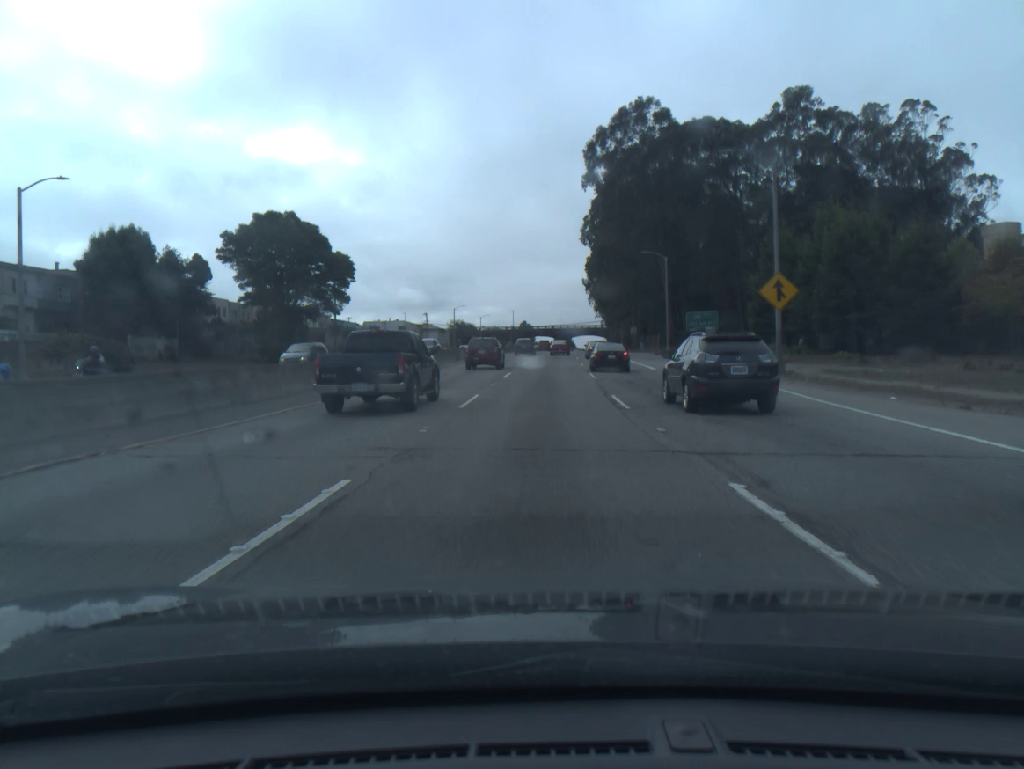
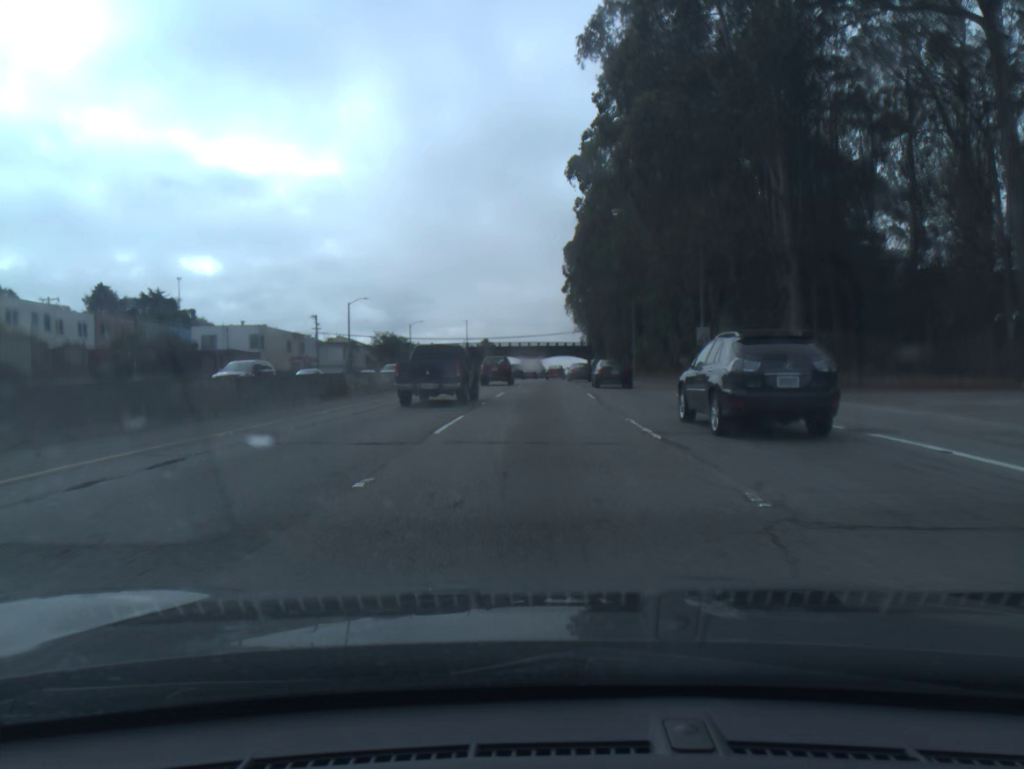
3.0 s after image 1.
(+1.3, +64.0) m; +2°
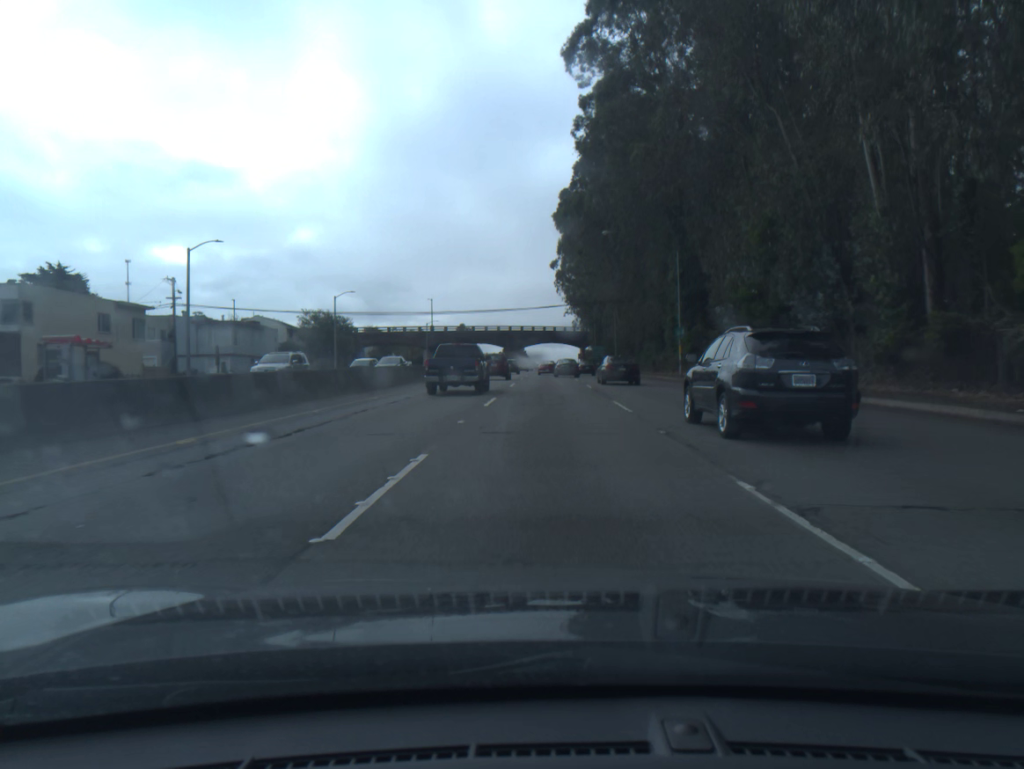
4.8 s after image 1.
(+0.3, +37.7) m; +1°
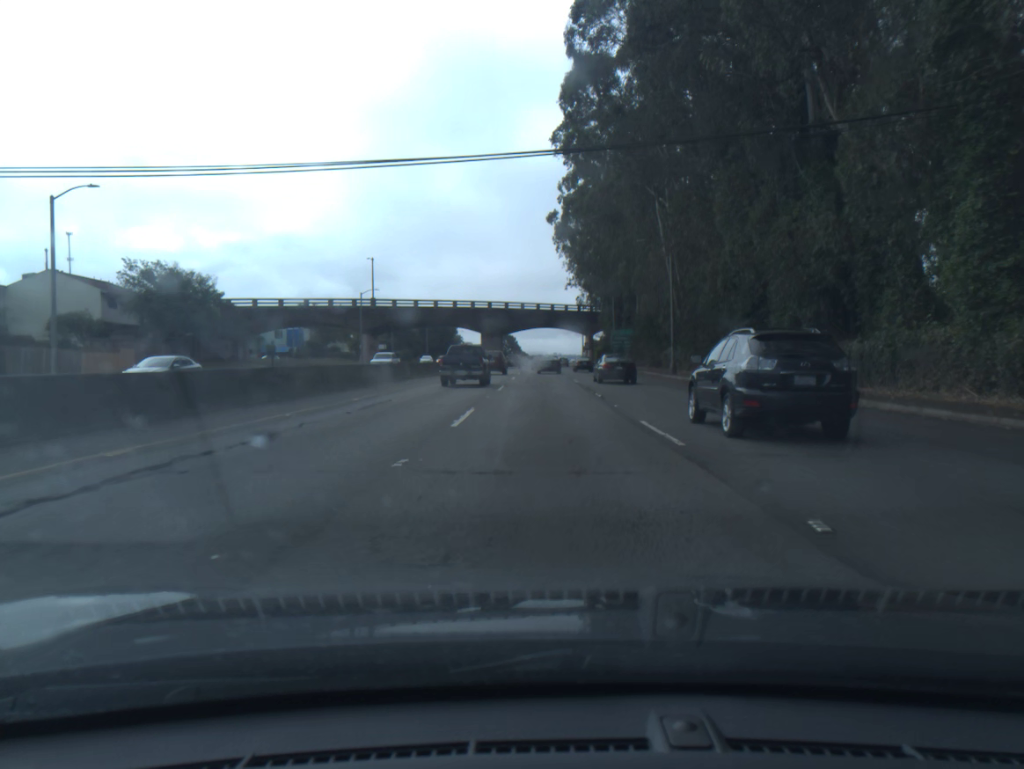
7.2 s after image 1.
(+0.5, +49.8) m; +1°
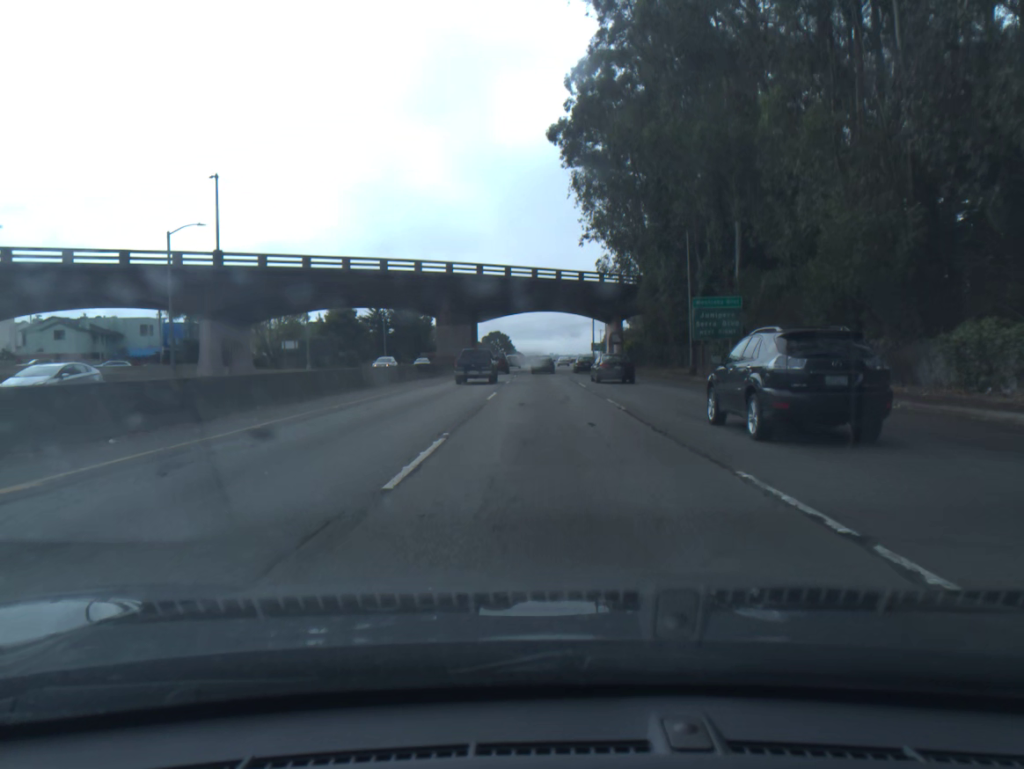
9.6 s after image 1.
(+0.1, +50.6) m; 0°
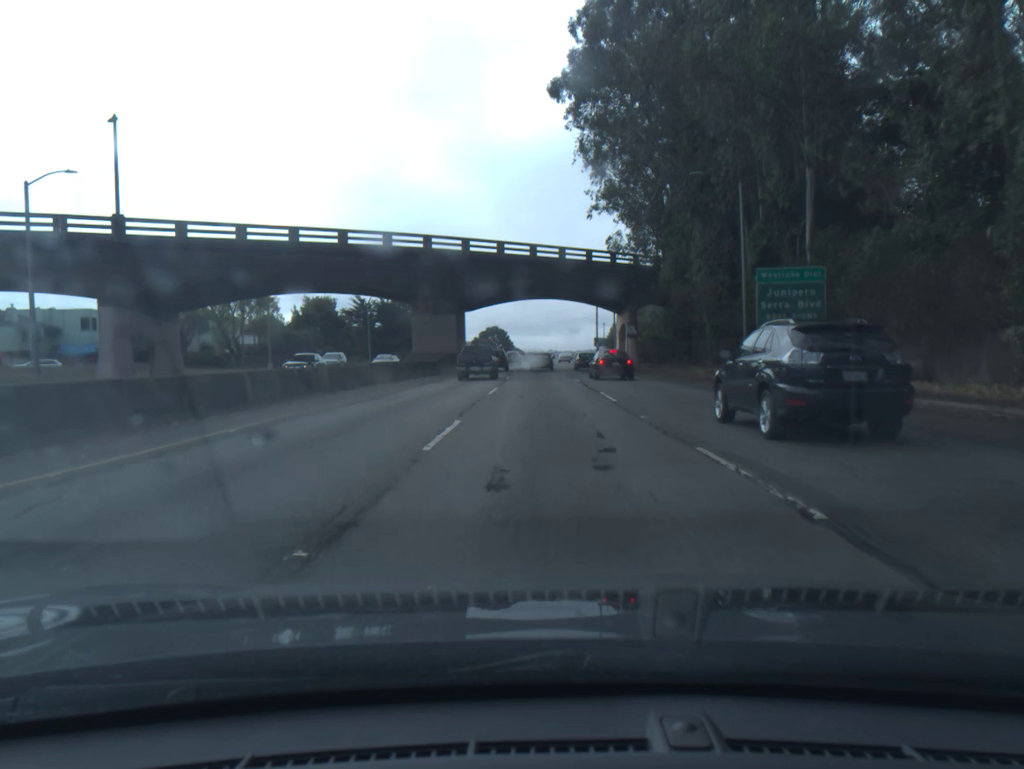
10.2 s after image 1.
(0.0, +12.9) m; 0°
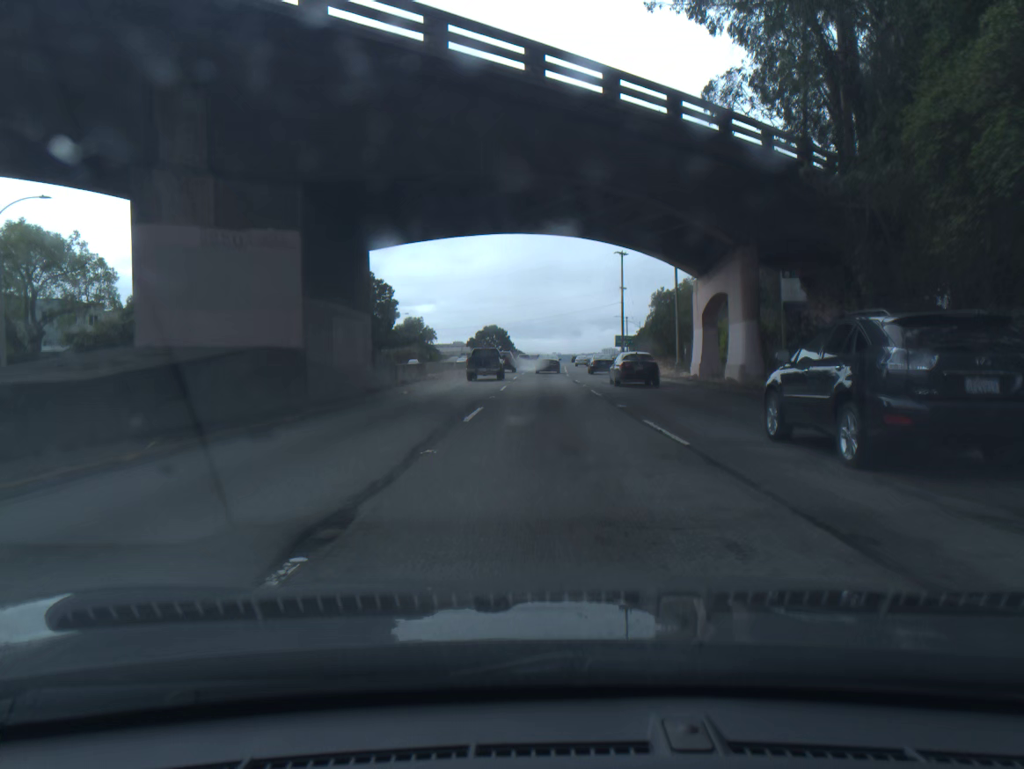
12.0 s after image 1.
(-0.1, +39.2) m; 0°
